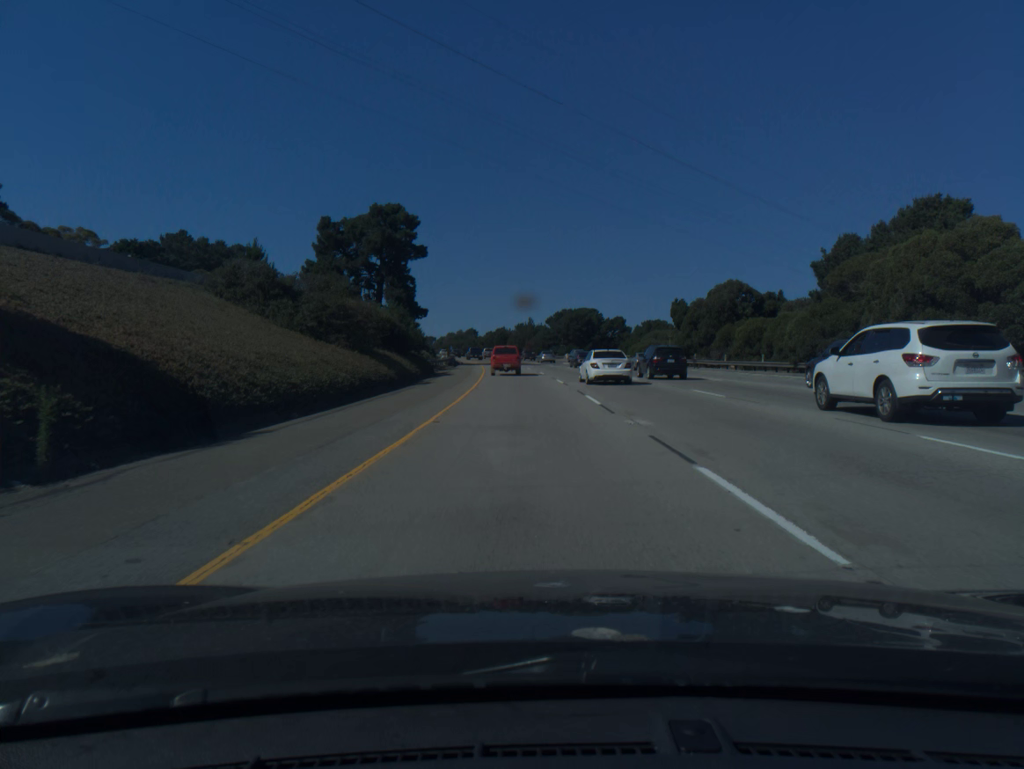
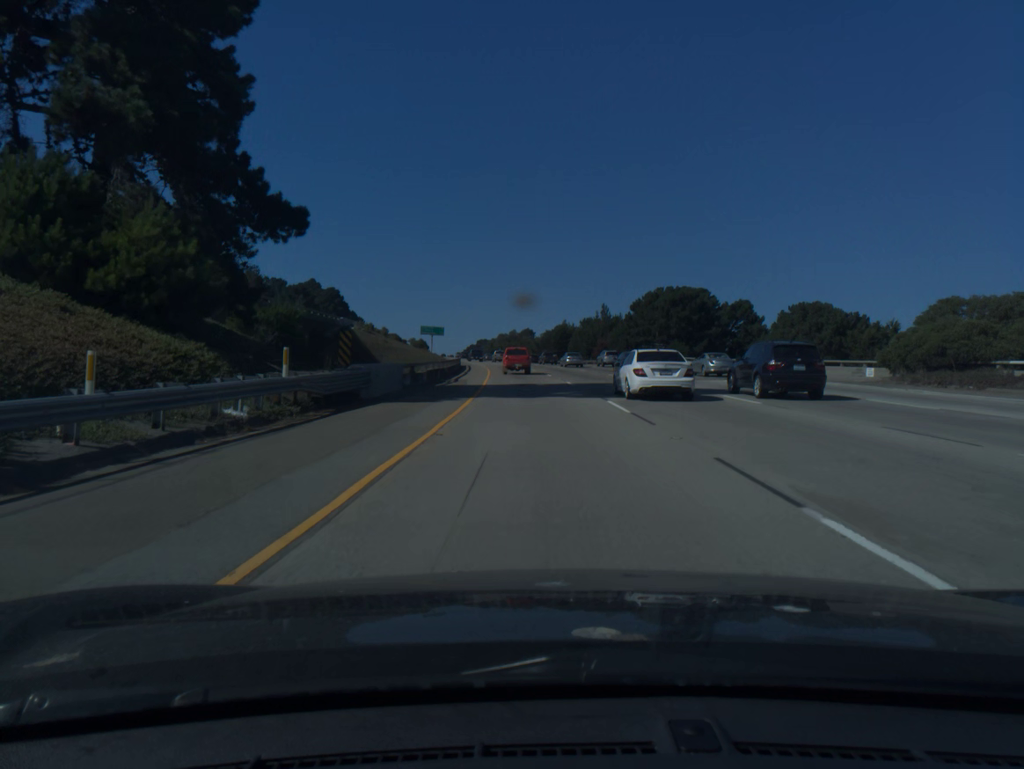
(-2.7, +60.4) m; -5°
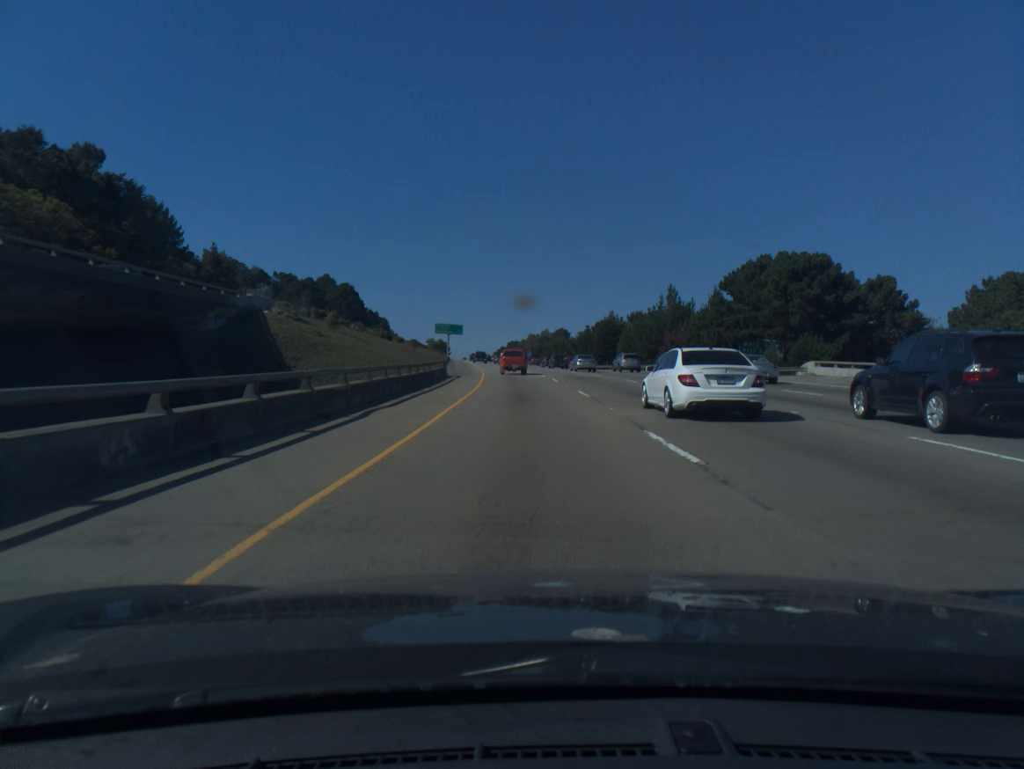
(-0.7, +37.0) m; -2°
